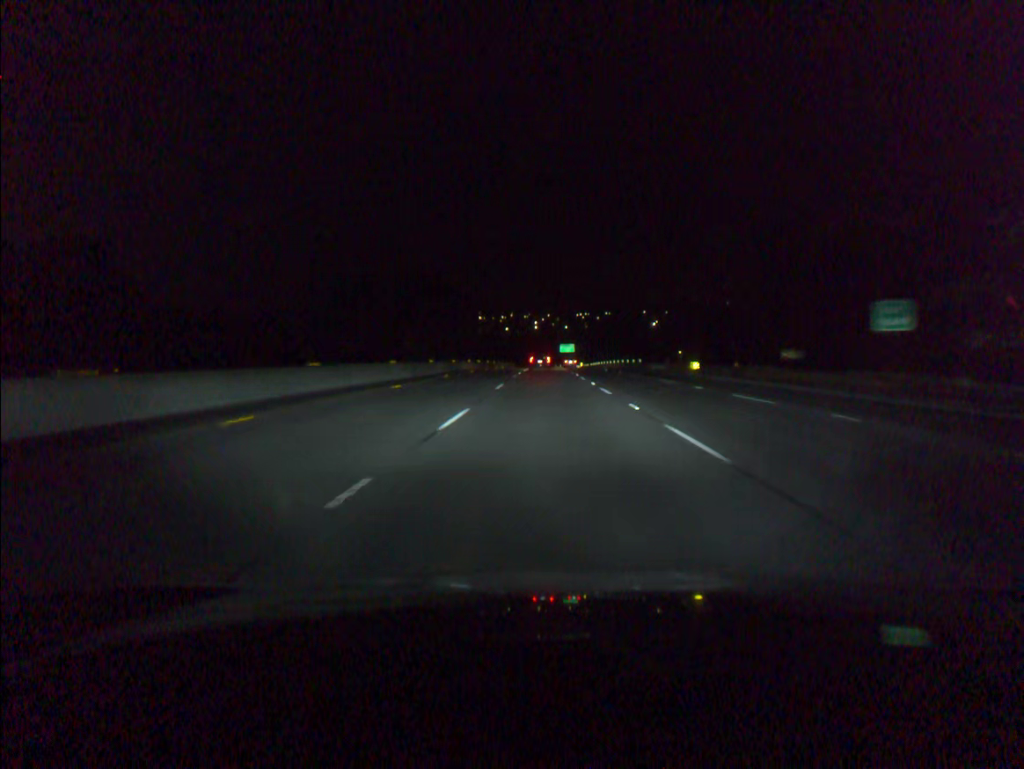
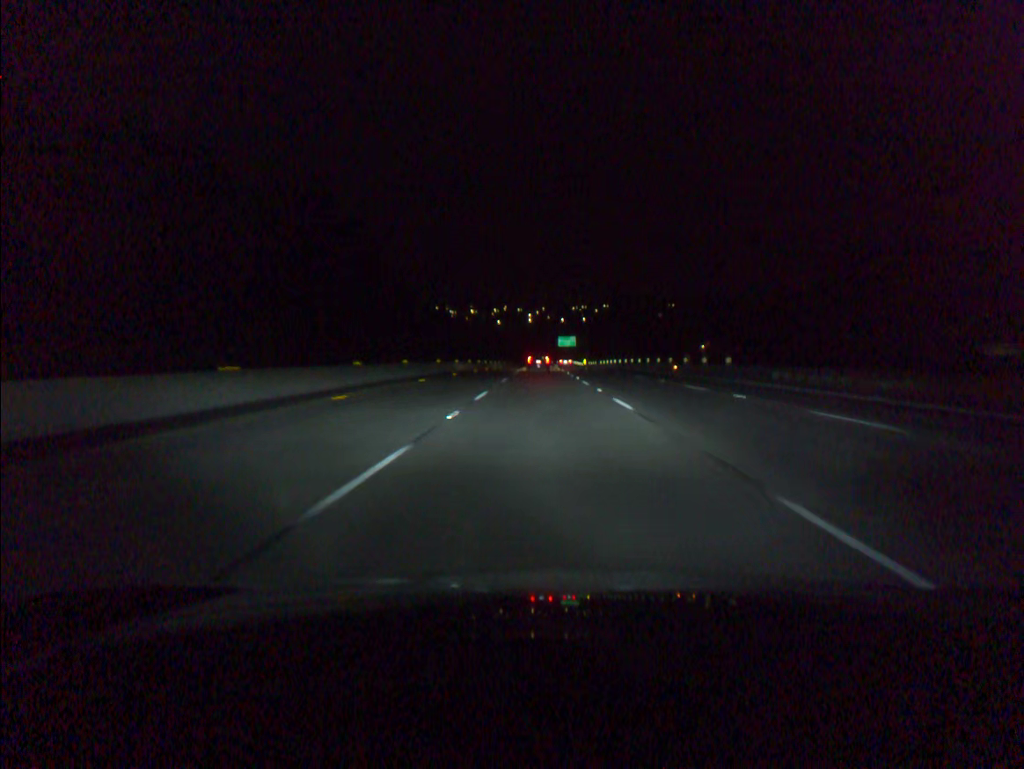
(+0.2, +50.8) m; 0°
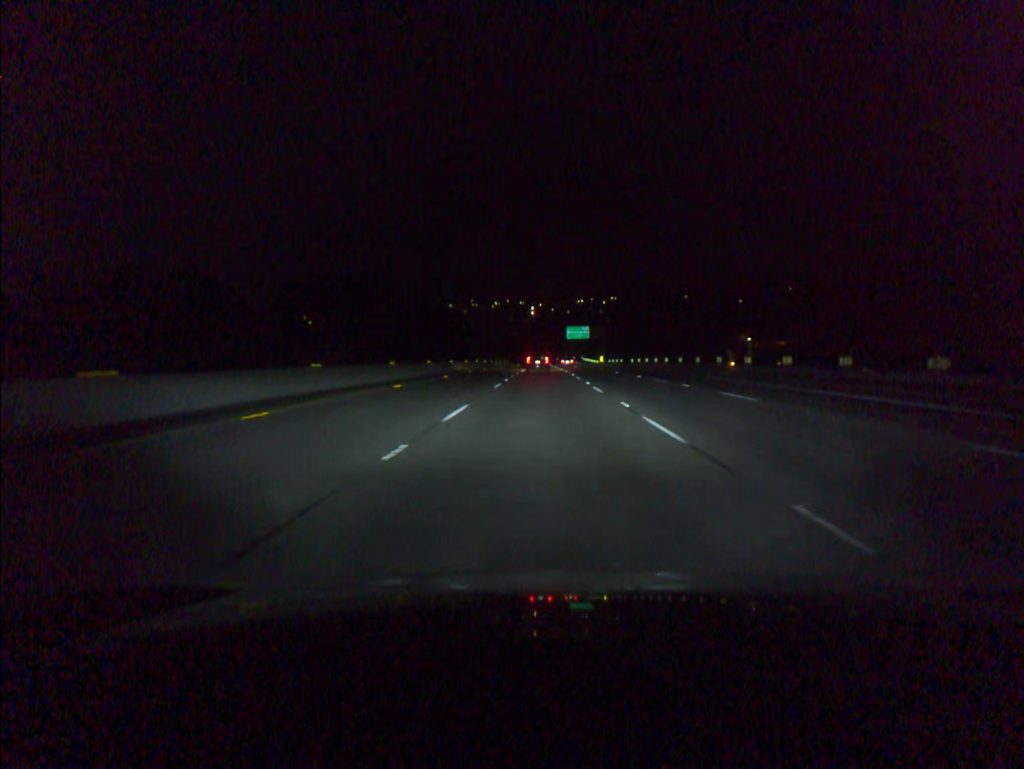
(0.0, +50.1) m; 0°
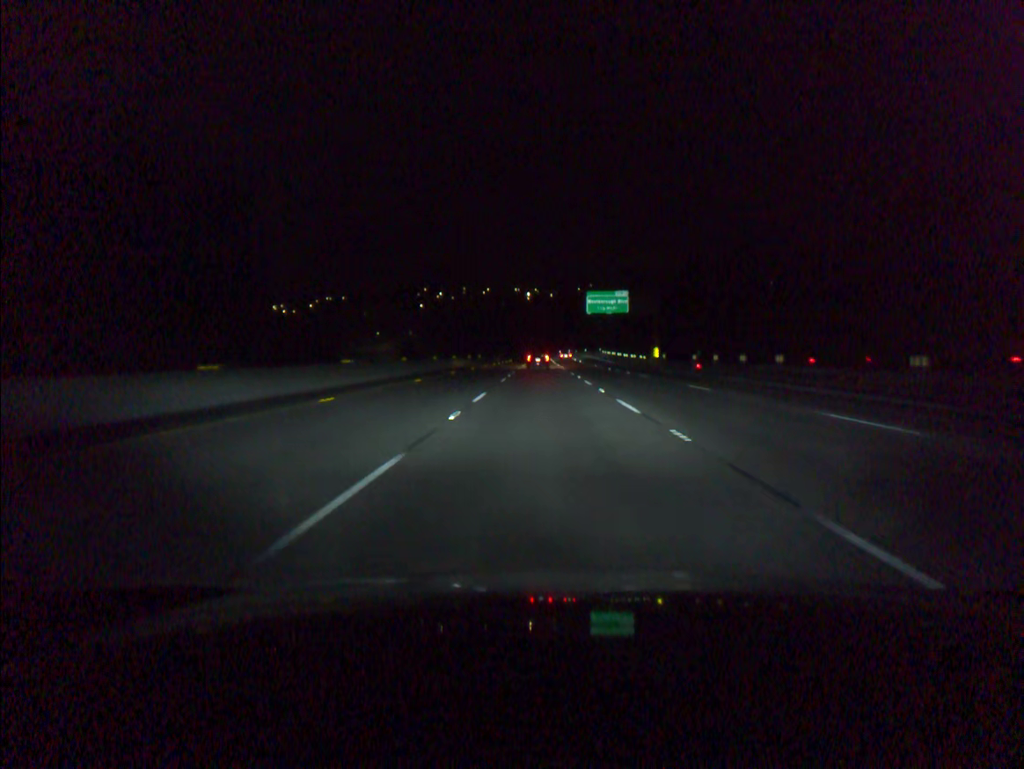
(0.0, +82.5) m; 0°
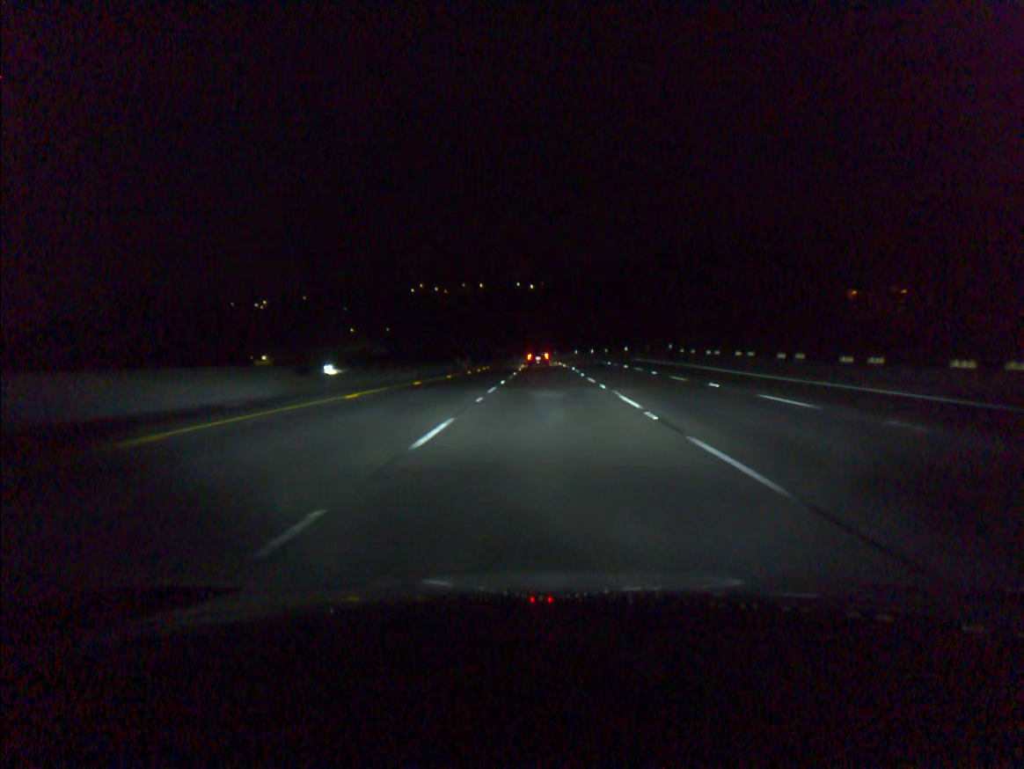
(-0.3, +82.6) m; 0°
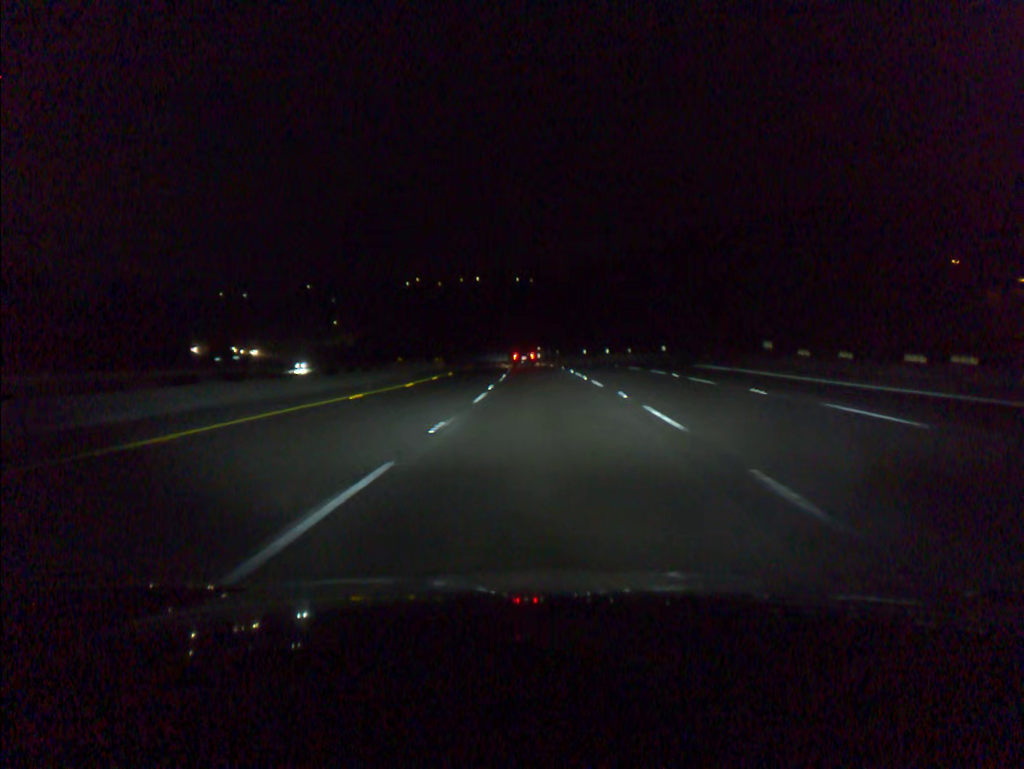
(0.0, +33.3) m; 0°
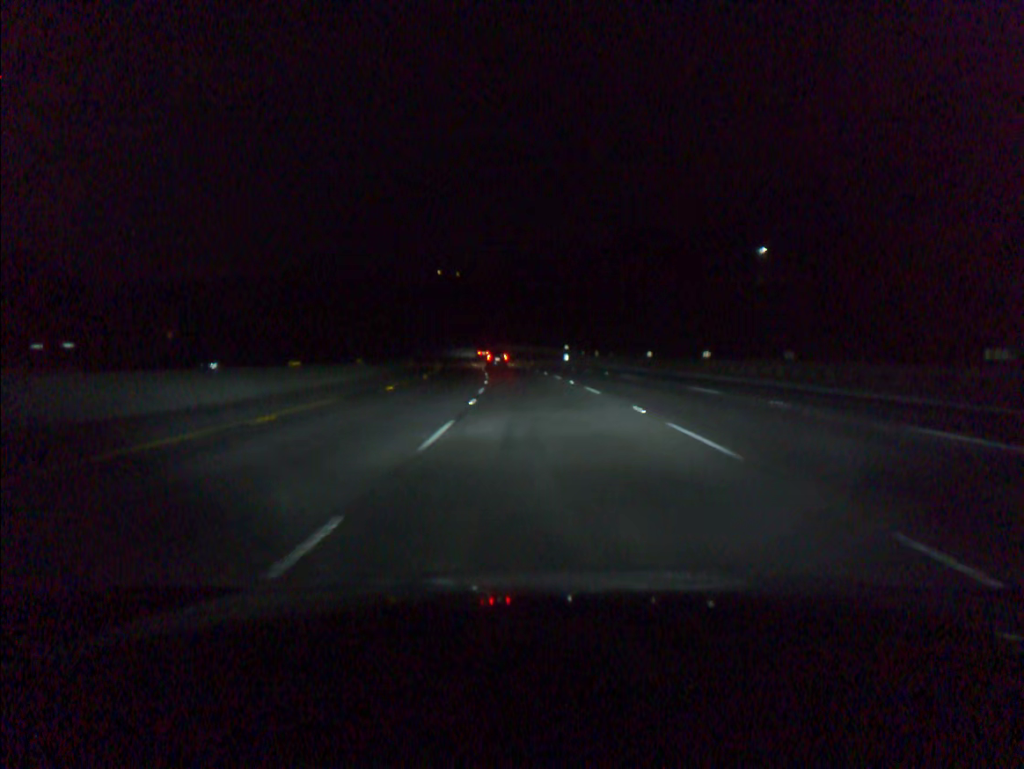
(-0.6, +50.4) m; -2°
